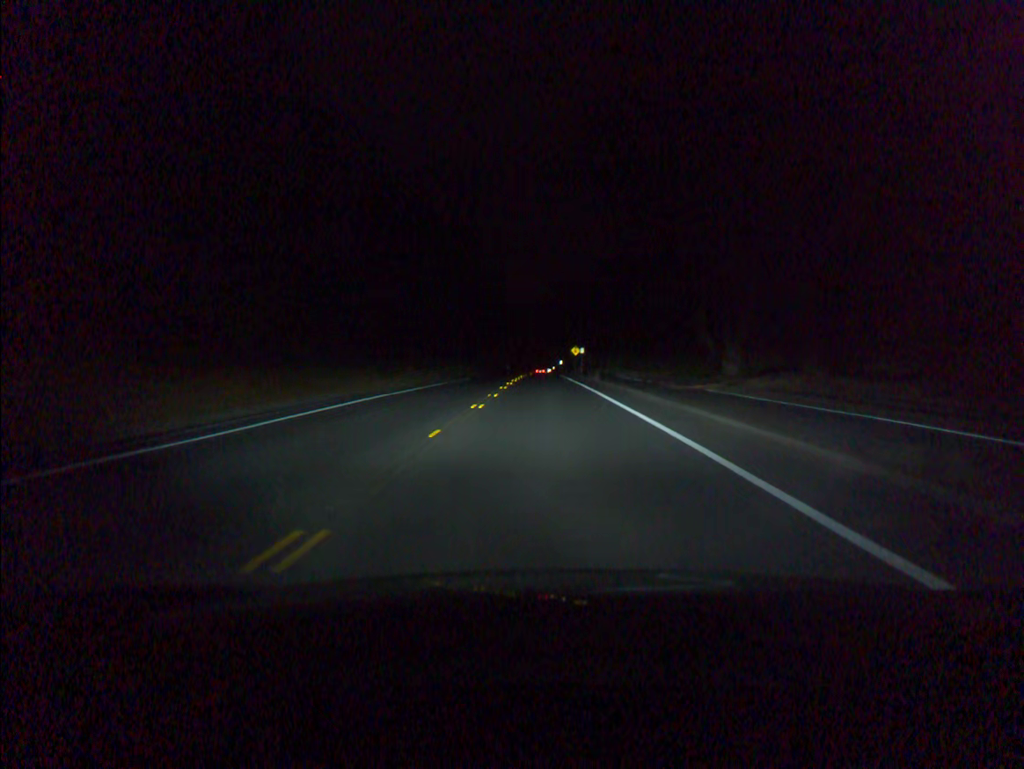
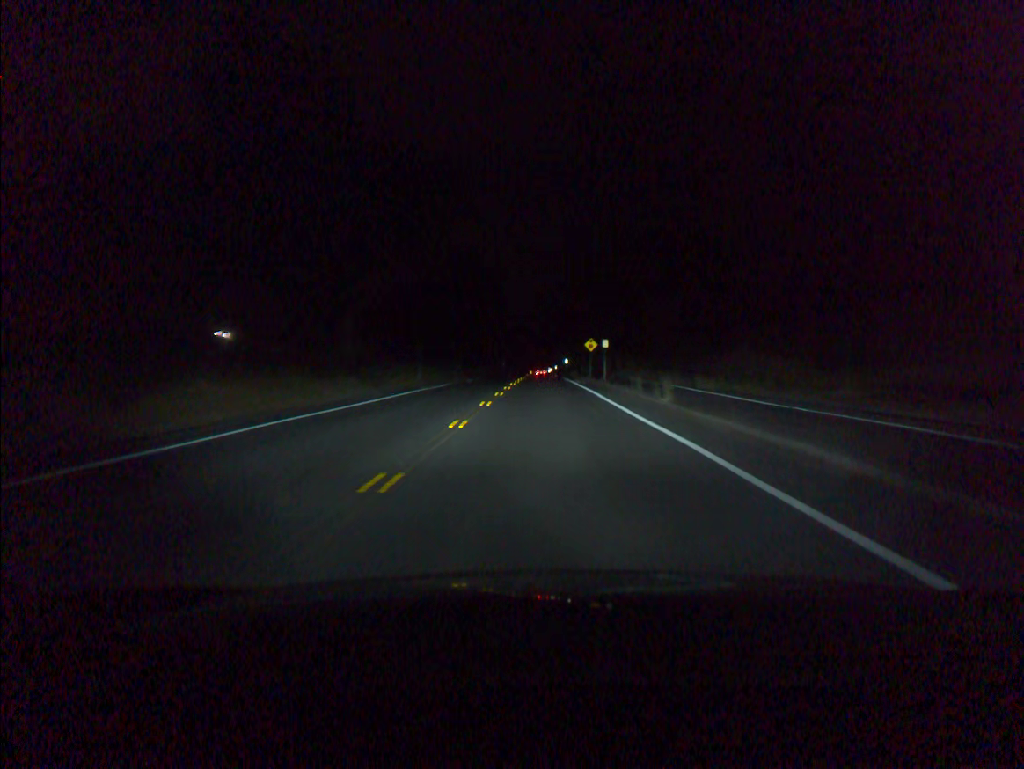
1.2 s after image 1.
(0.0, +25.6) m; 0°
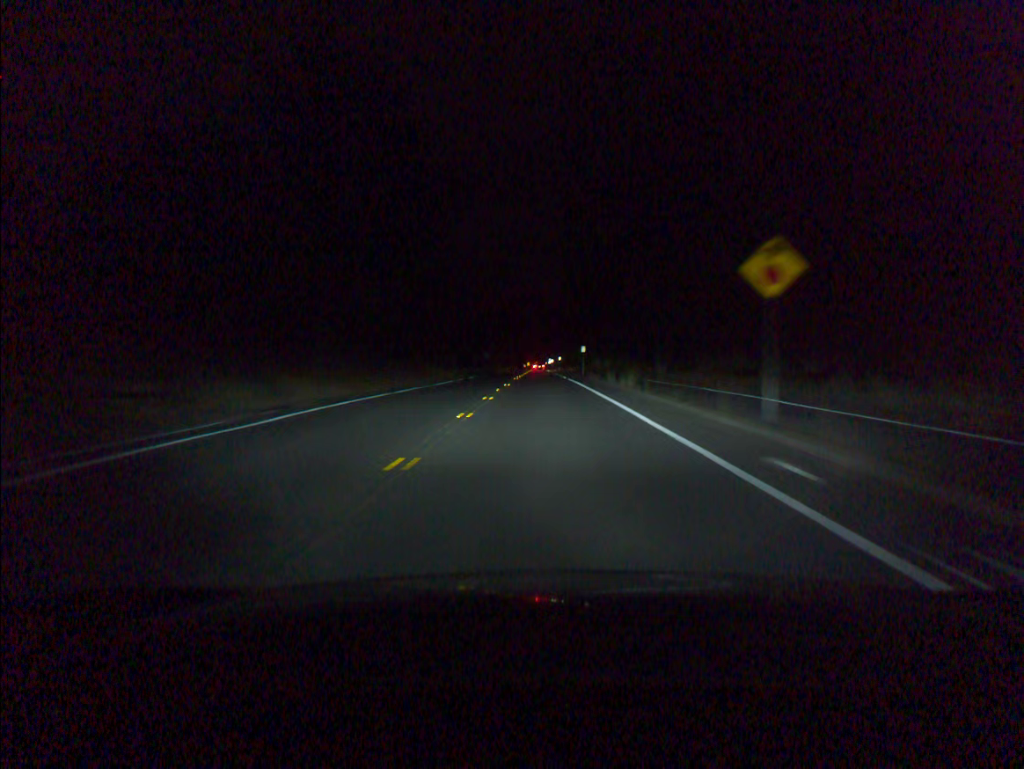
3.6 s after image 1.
(+0.1, +49.5) m; 0°
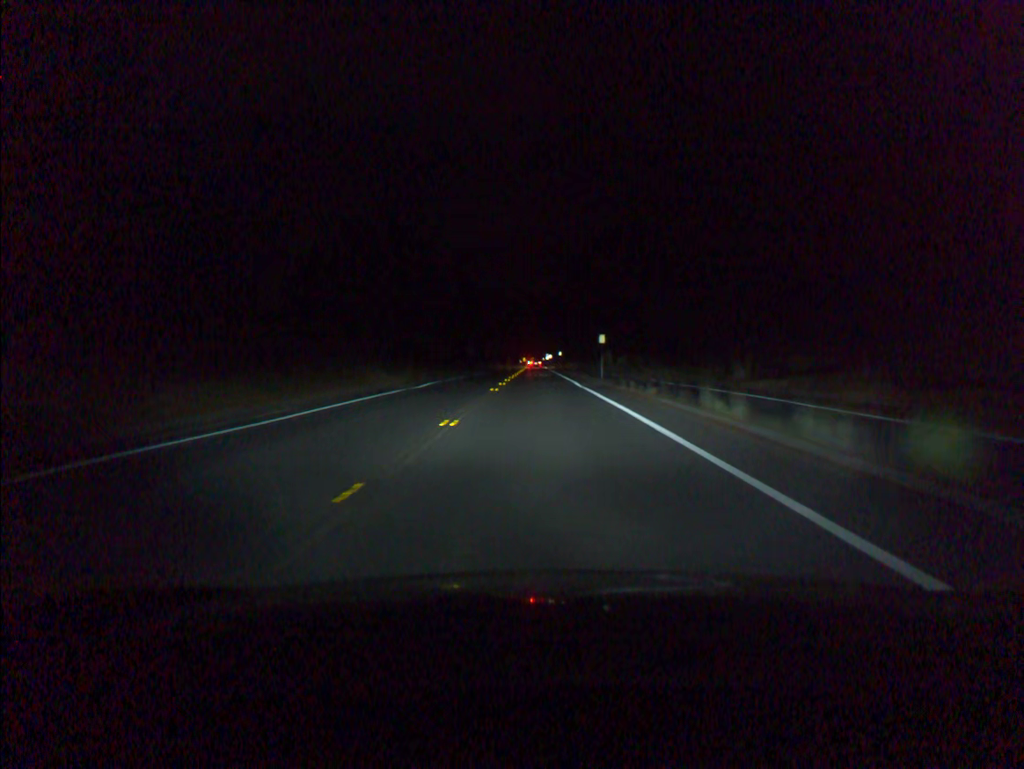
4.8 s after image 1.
(+0.1, +23.8) m; 0°
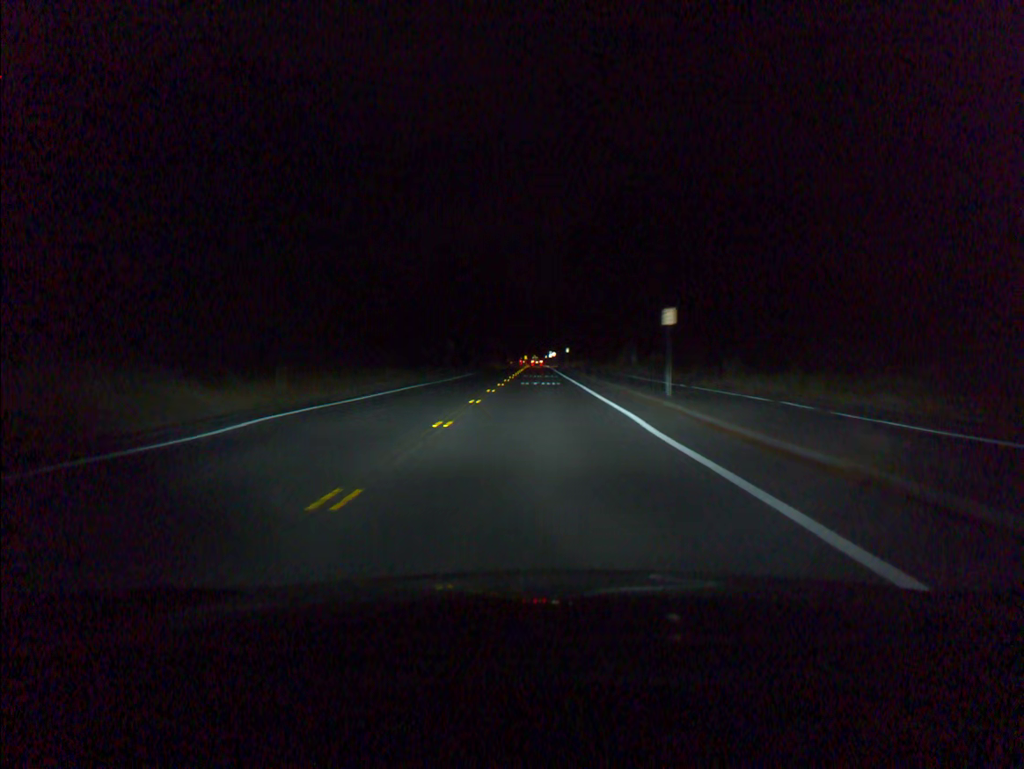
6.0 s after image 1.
(0.0, +23.5) m; 0°
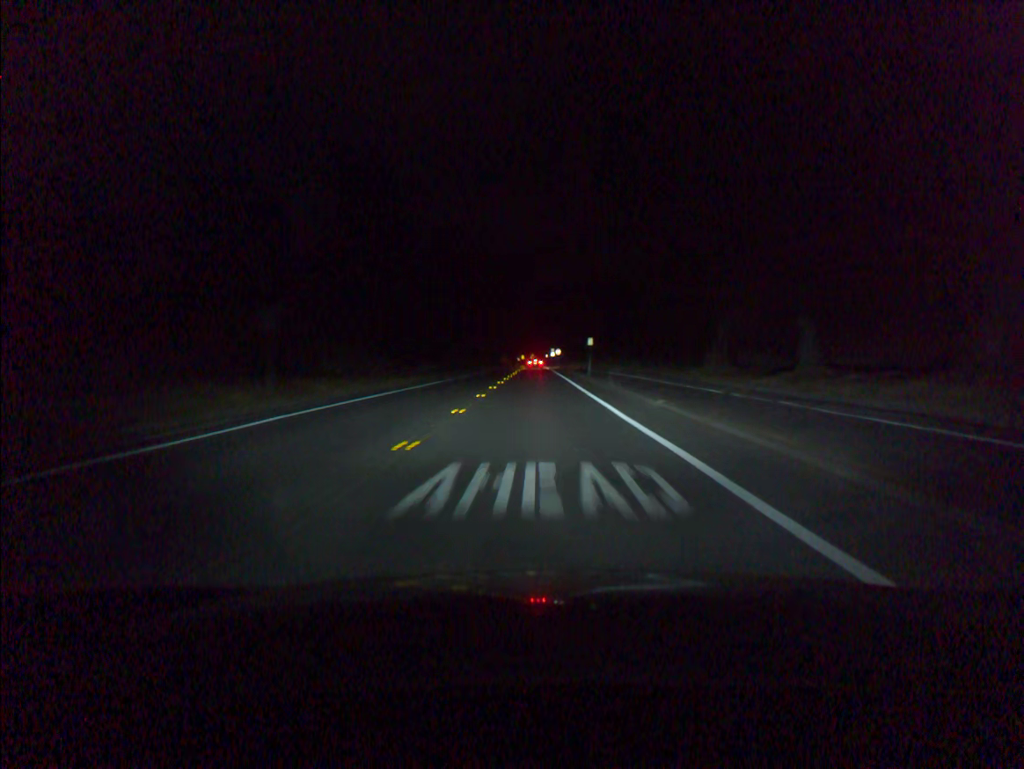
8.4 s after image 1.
(0.0, +47.0) m; 0°
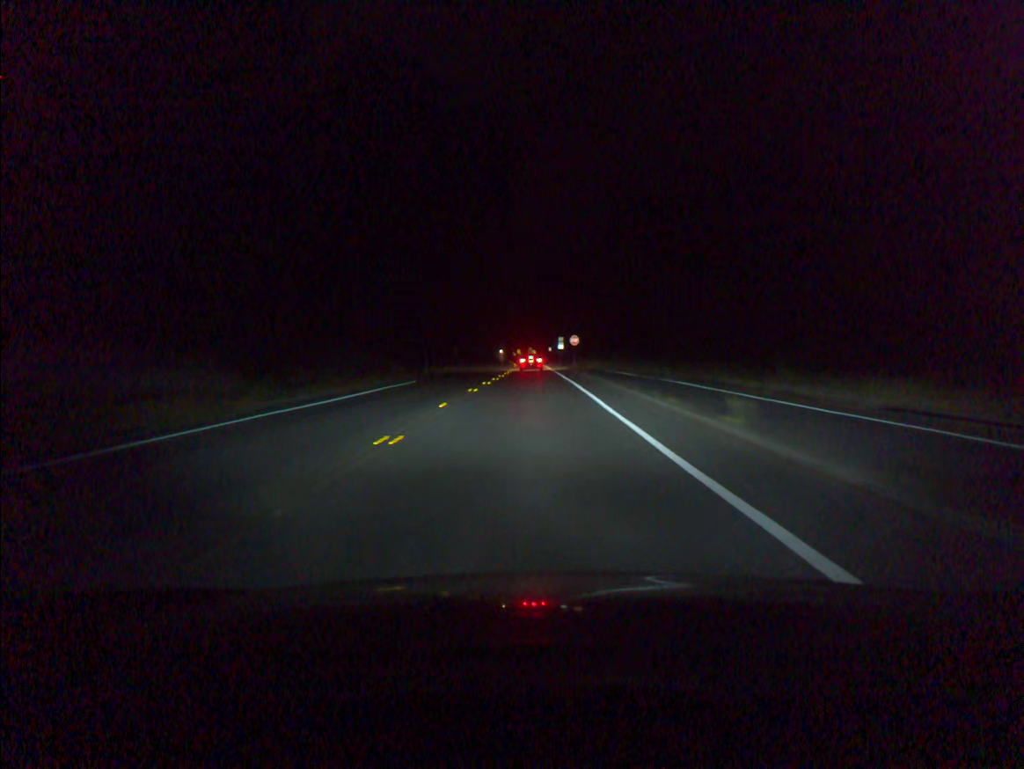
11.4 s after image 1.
(0.0, +58.0) m; 0°
